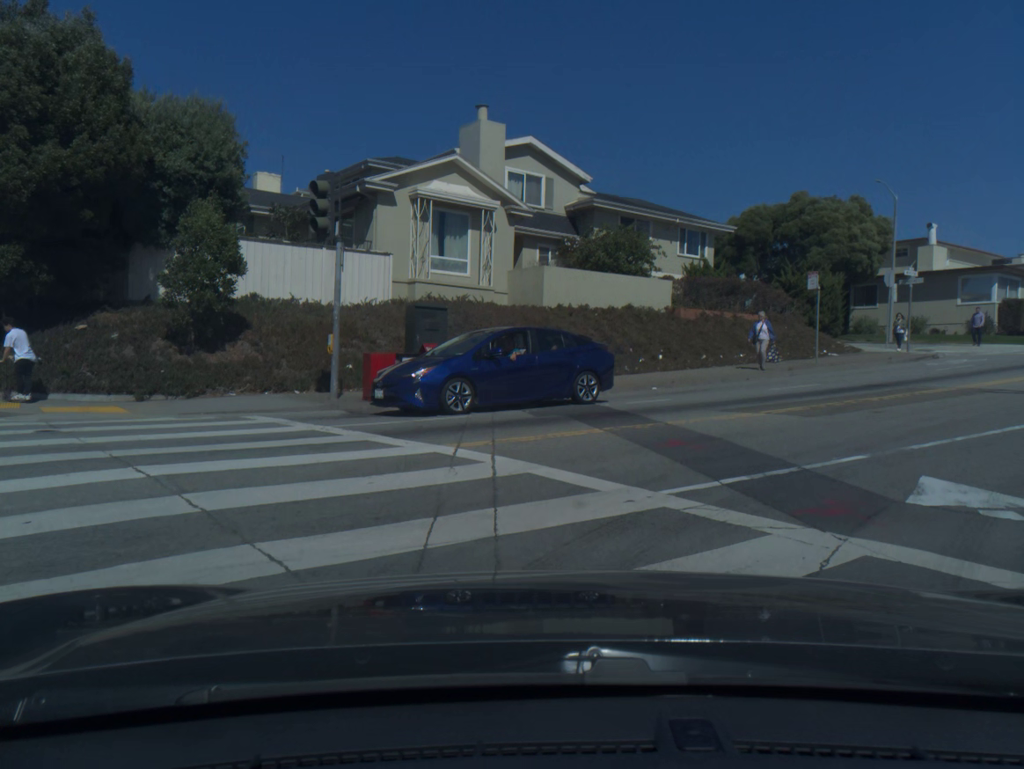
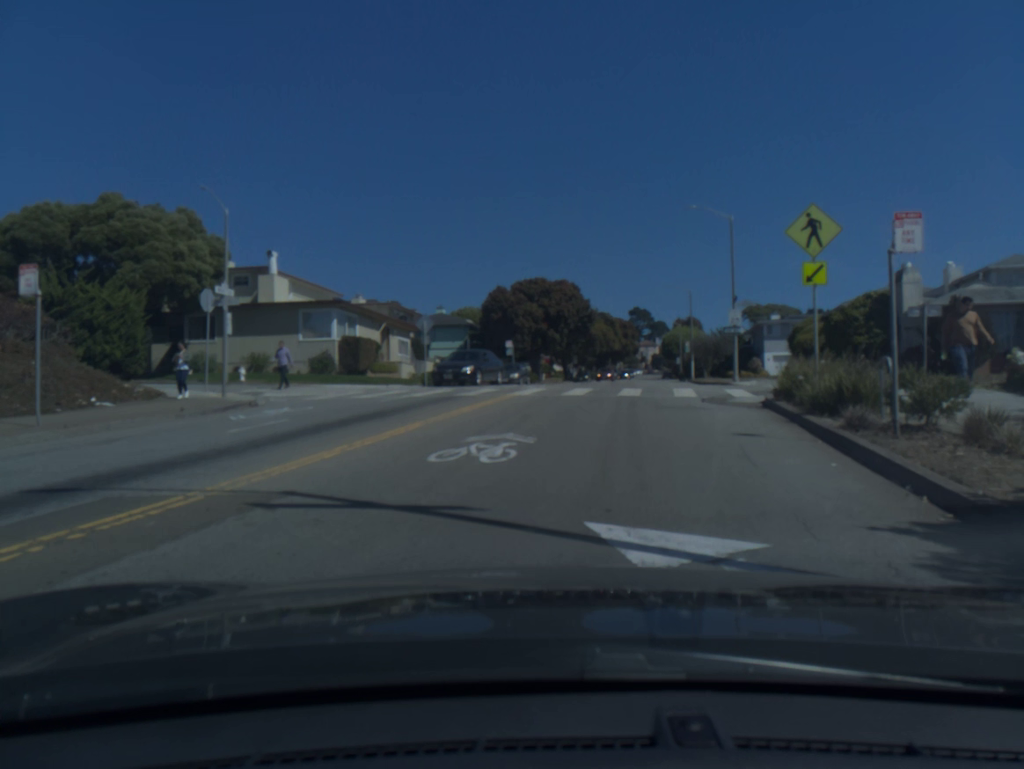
(+4.1, +9.0) m; +37°
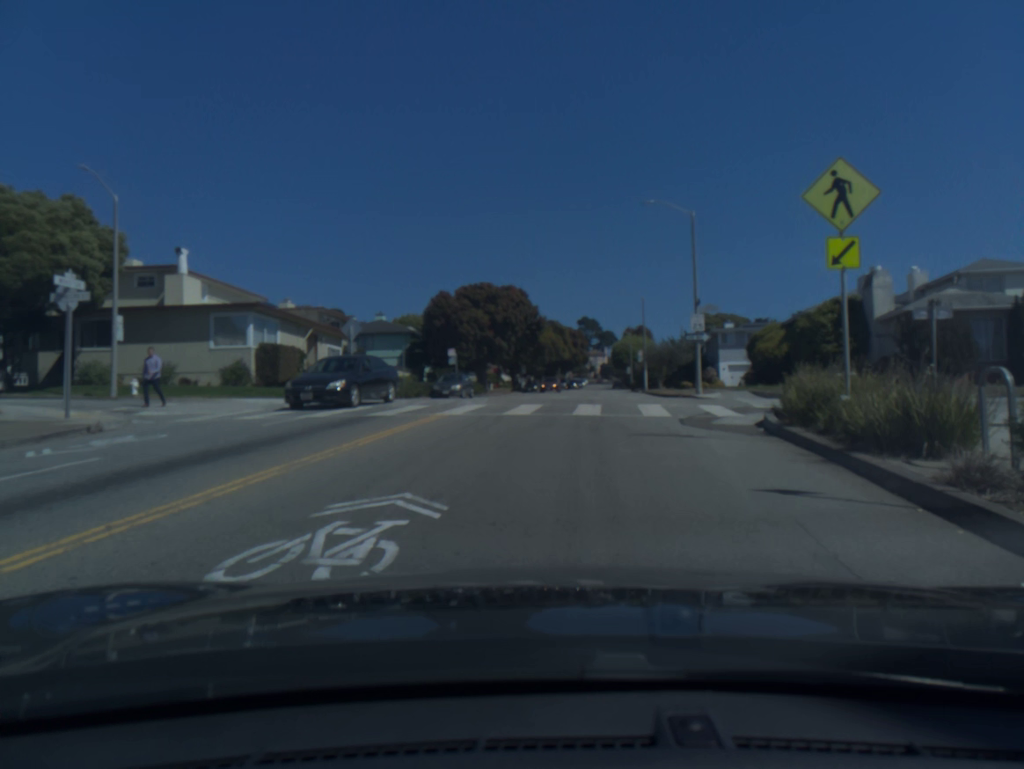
(+0.1, +4.2) m; +2°
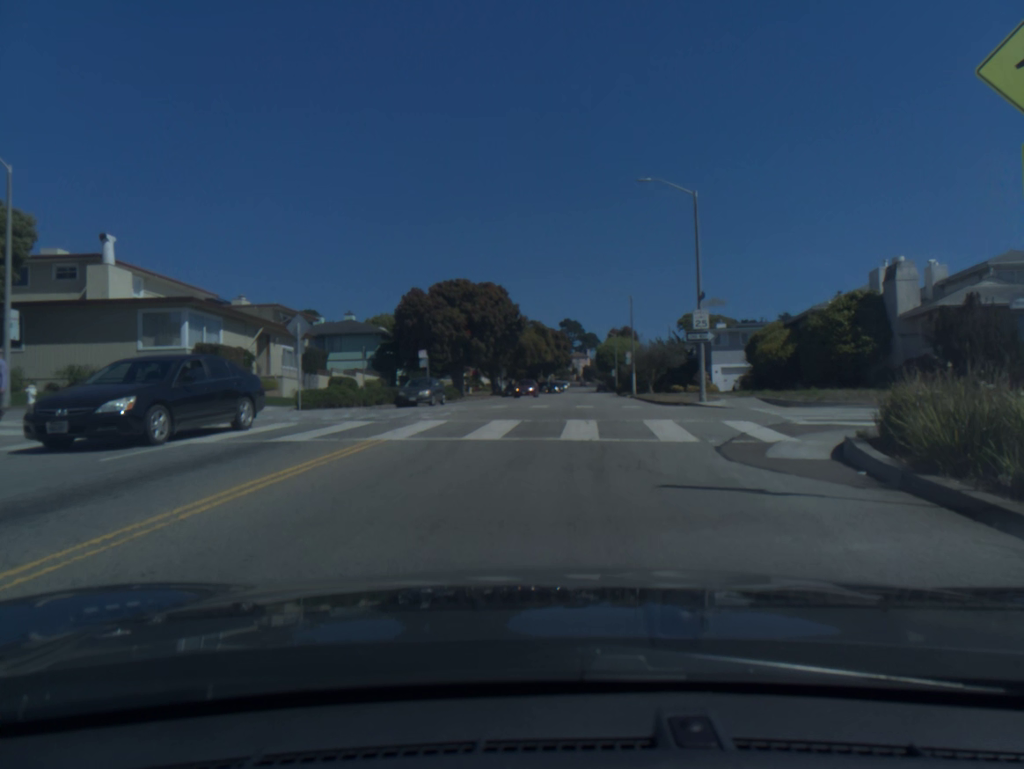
(+0.1, +4.8) m; +1°
